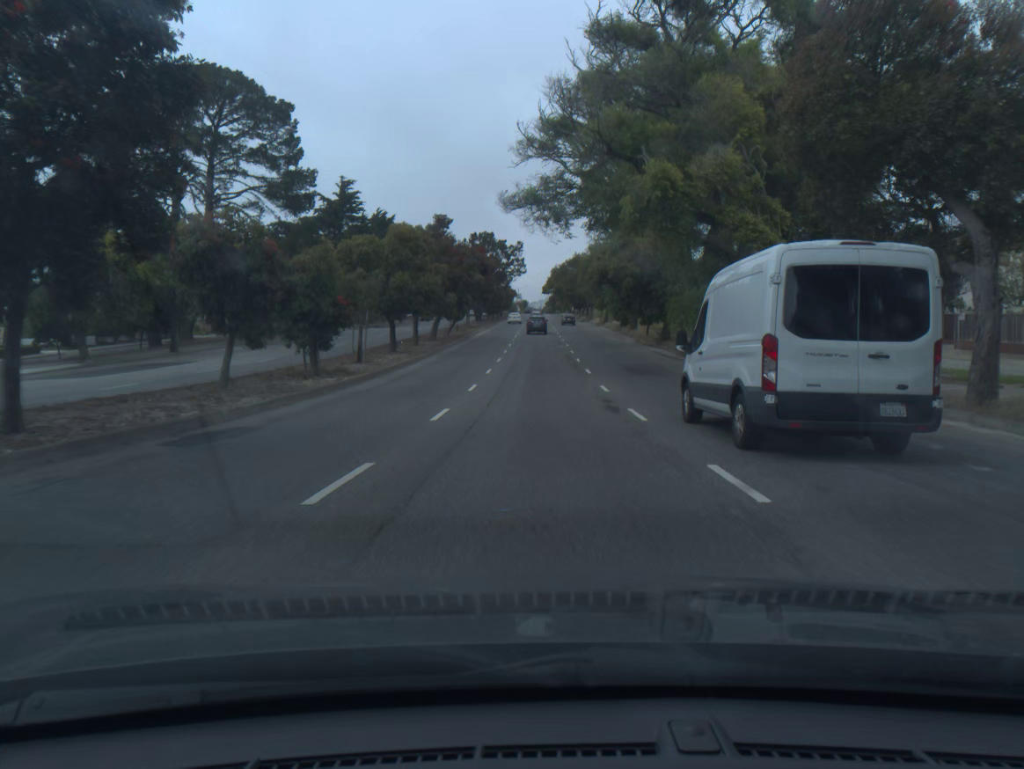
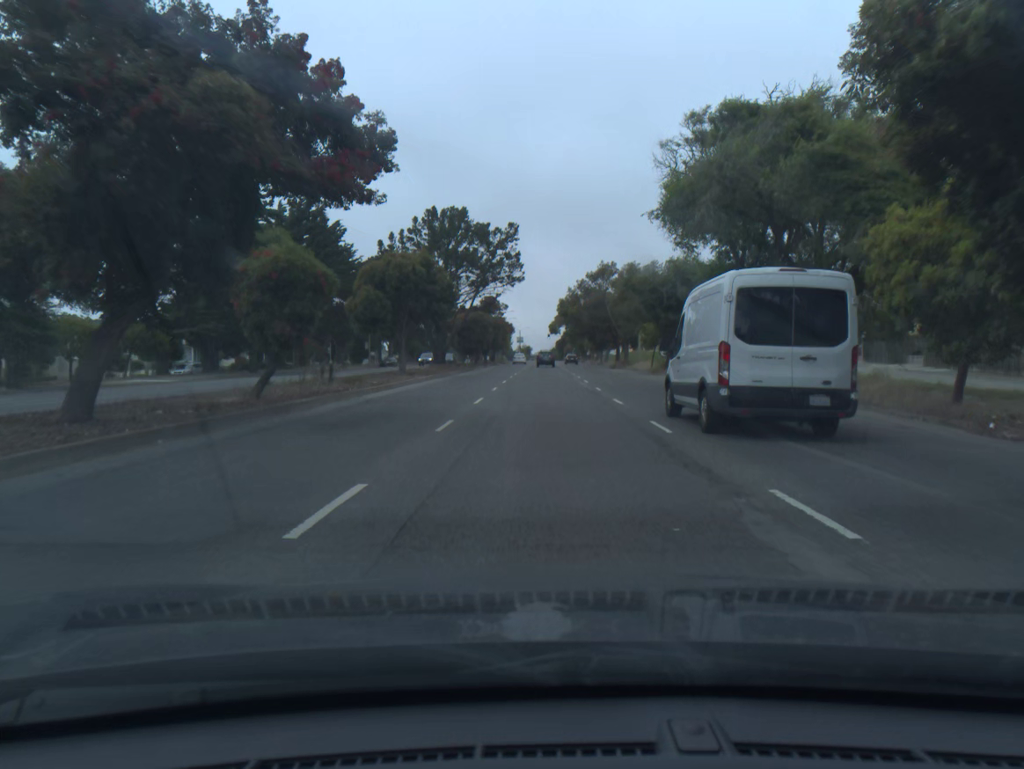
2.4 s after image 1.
(-0.3, +44.4) m; 0°
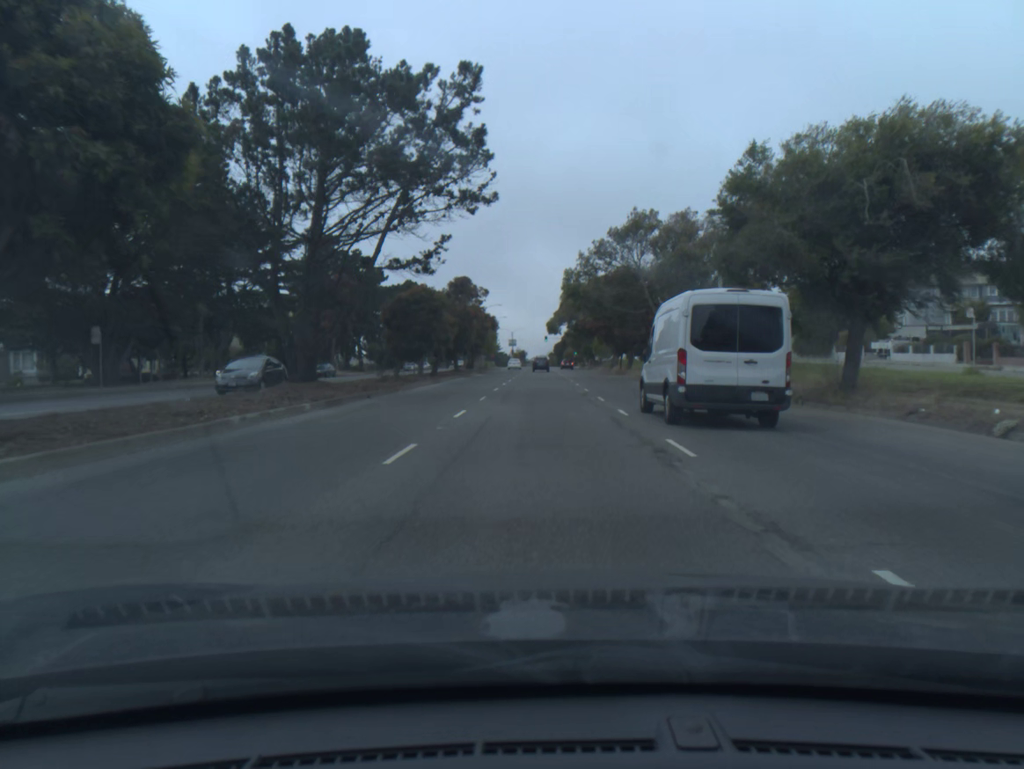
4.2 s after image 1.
(+0.2, +32.1) m; 0°
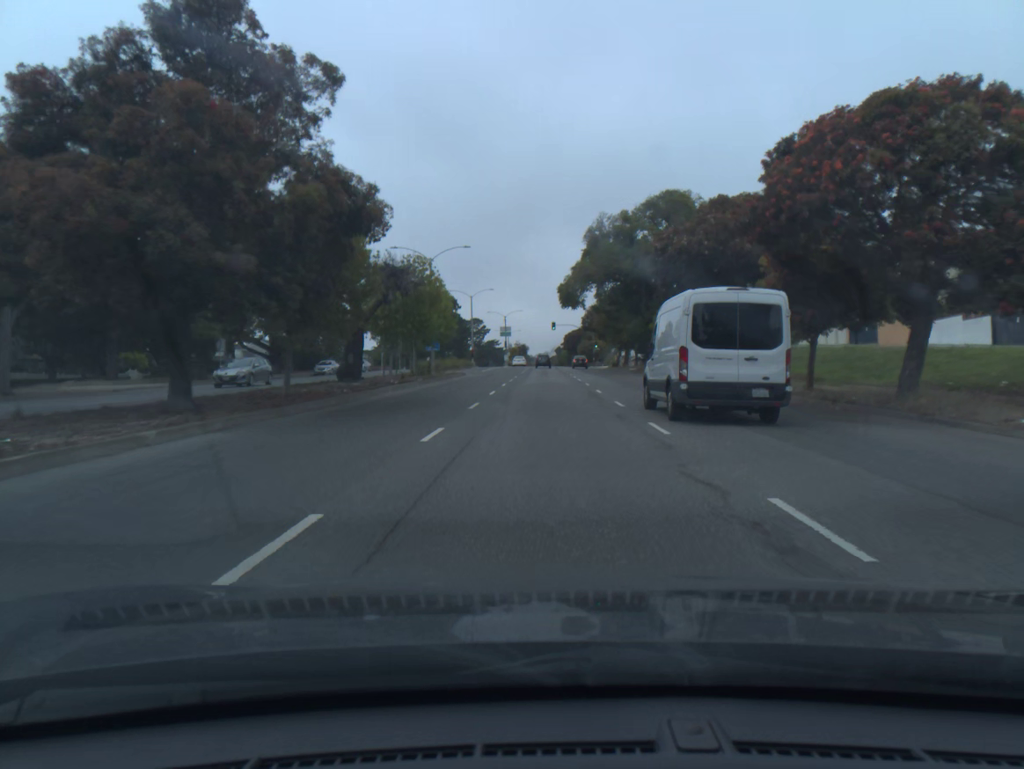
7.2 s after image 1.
(-0.2, +55.2) m; 0°
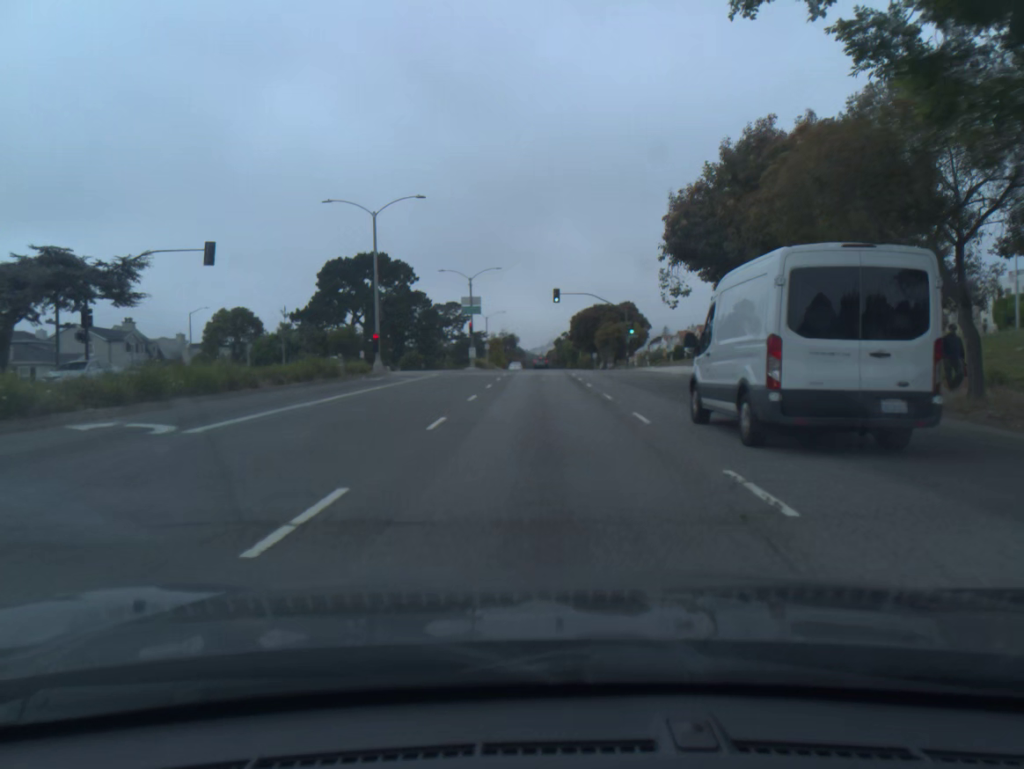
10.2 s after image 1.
(+0.2, +56.2) m; 0°
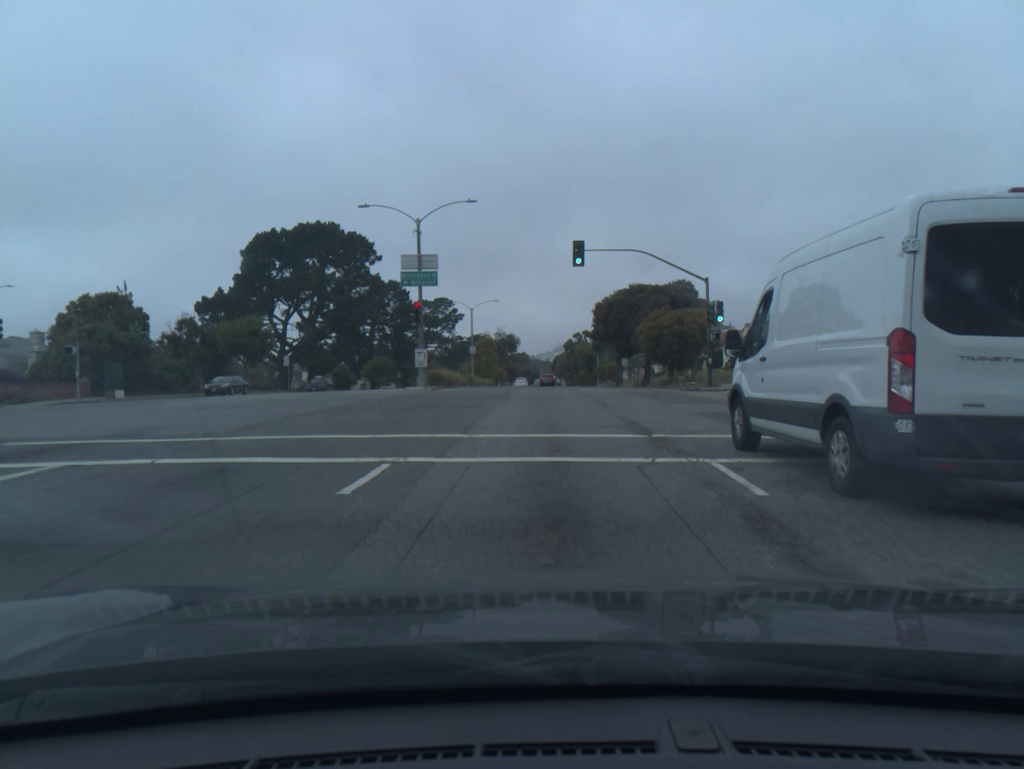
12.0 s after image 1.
(-0.1, +33.5) m; 0°
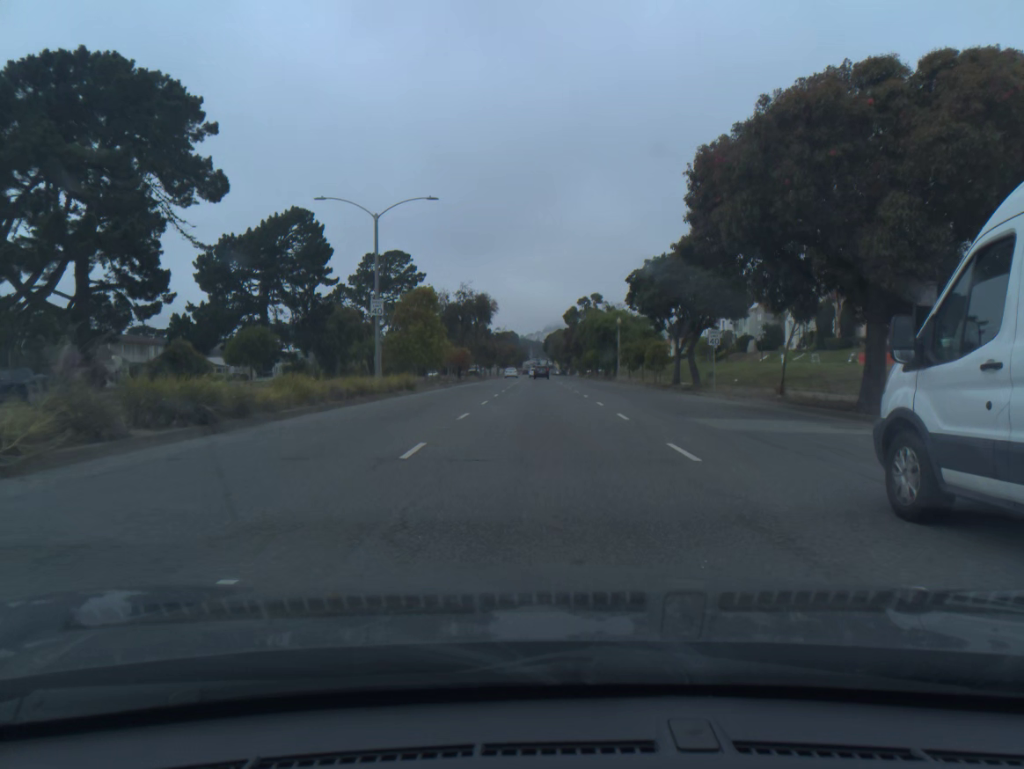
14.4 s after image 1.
(+0.1, +44.7) m; +1°
